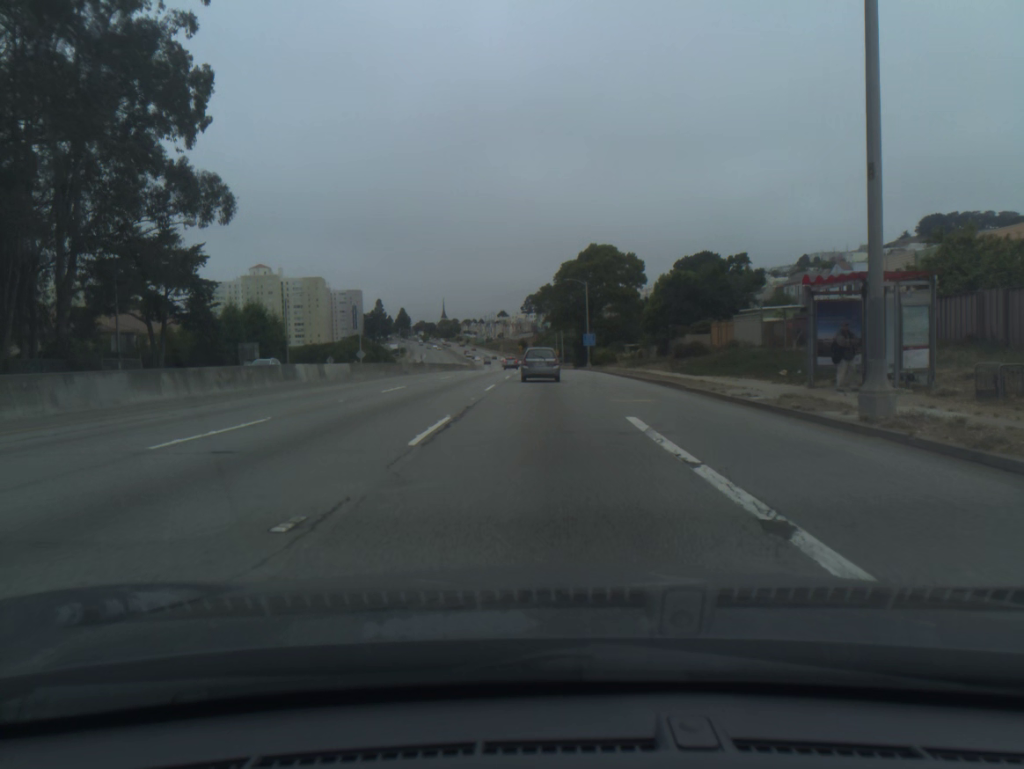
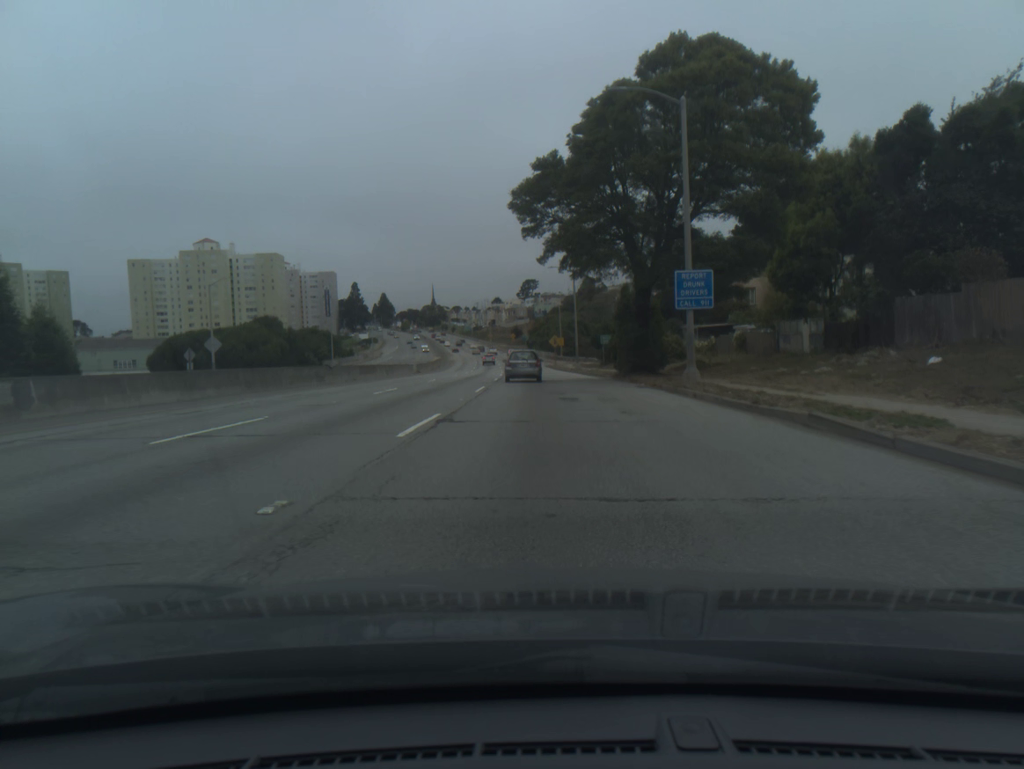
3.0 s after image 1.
(+0.2, +58.3) m; 0°
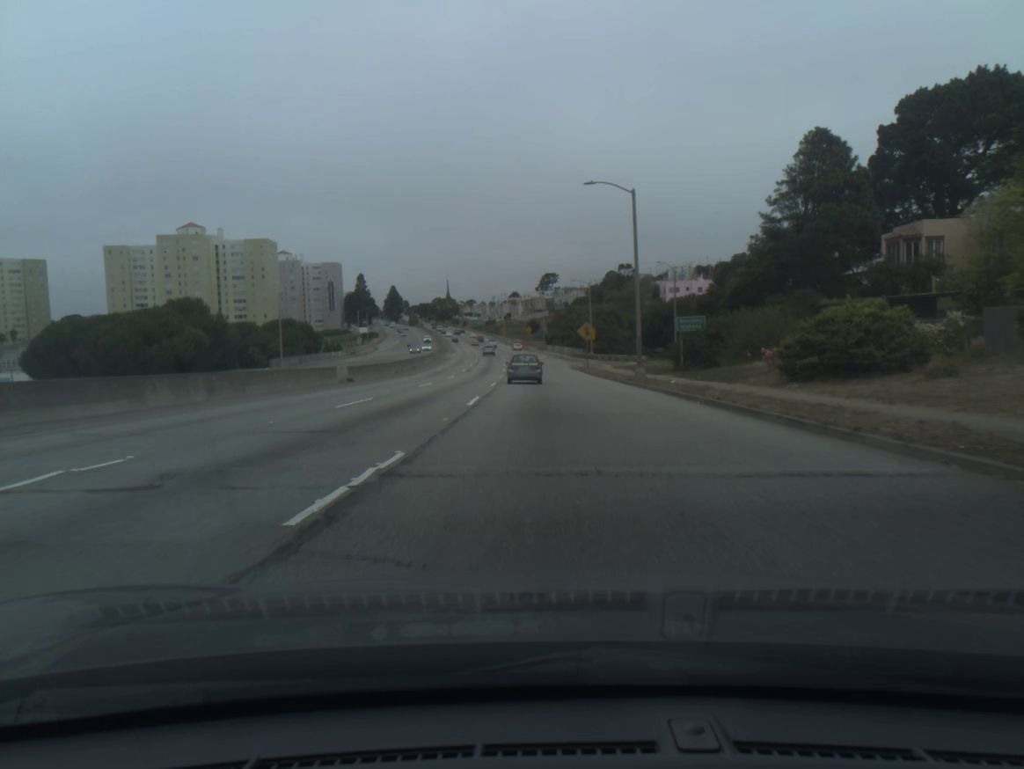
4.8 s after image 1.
(-0.5, +34.9) m; -1°
